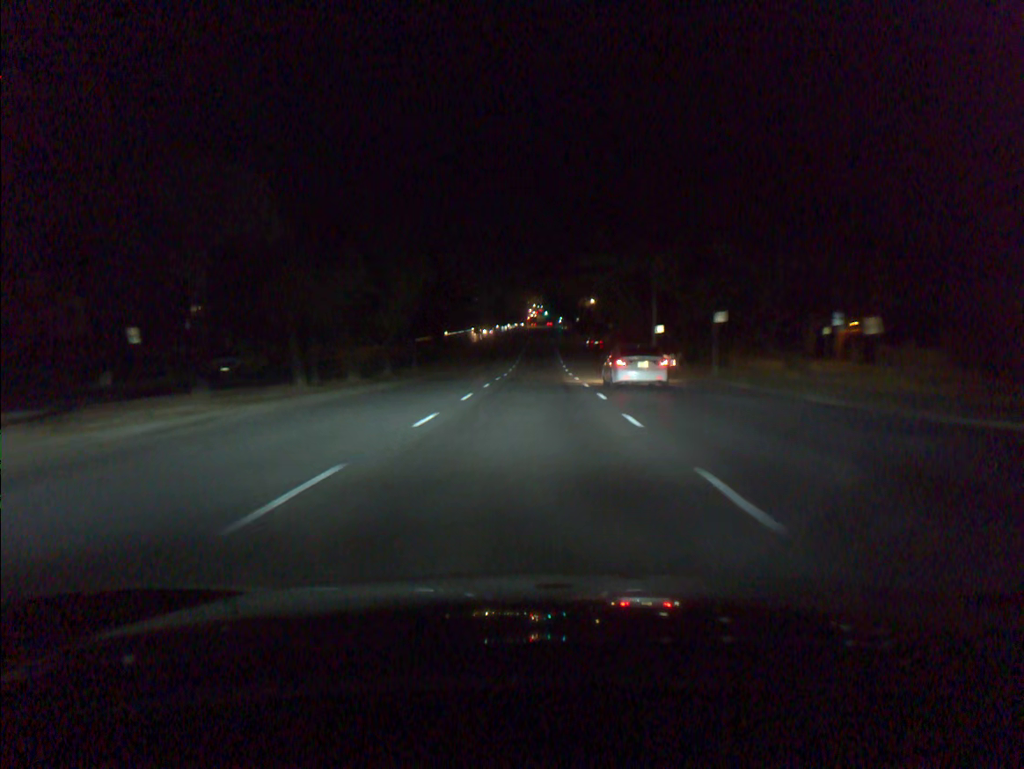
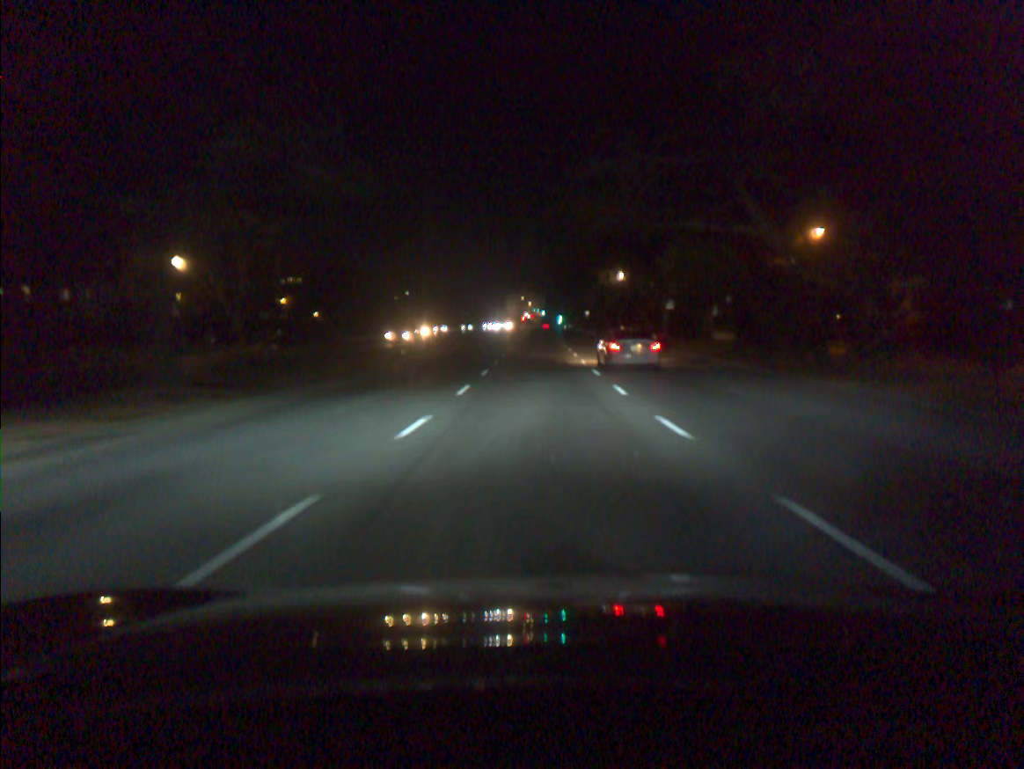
(-0.2, +46.0) m; 0°
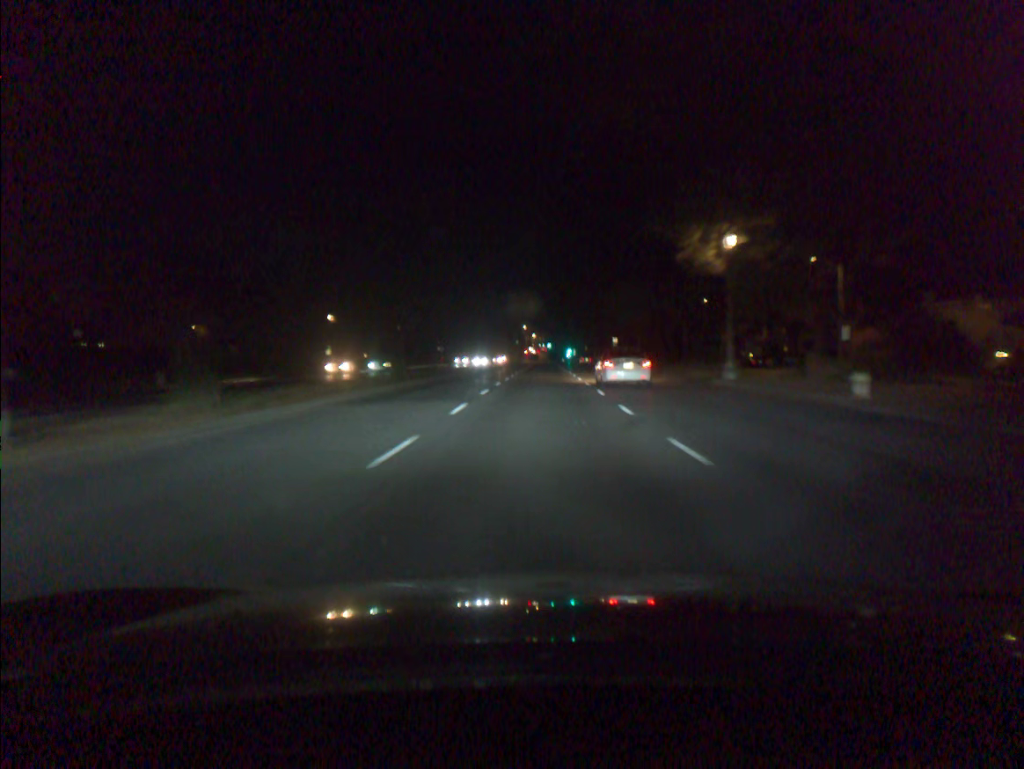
(0.0, +45.1) m; 0°
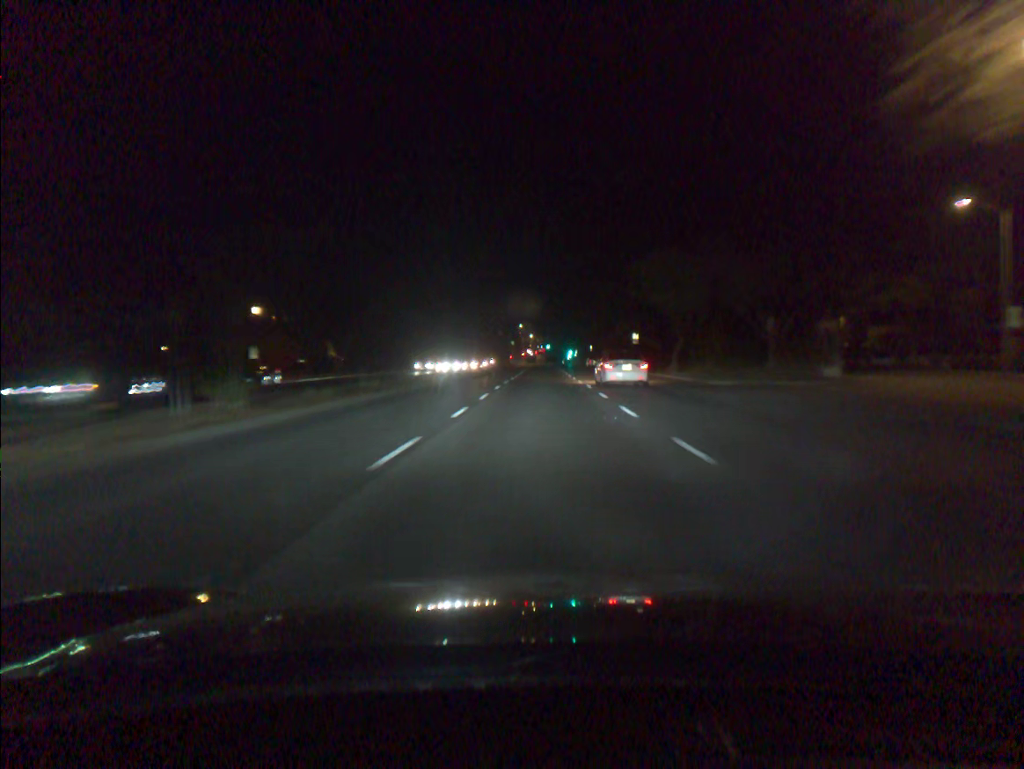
(0.0, +22.3) m; 0°
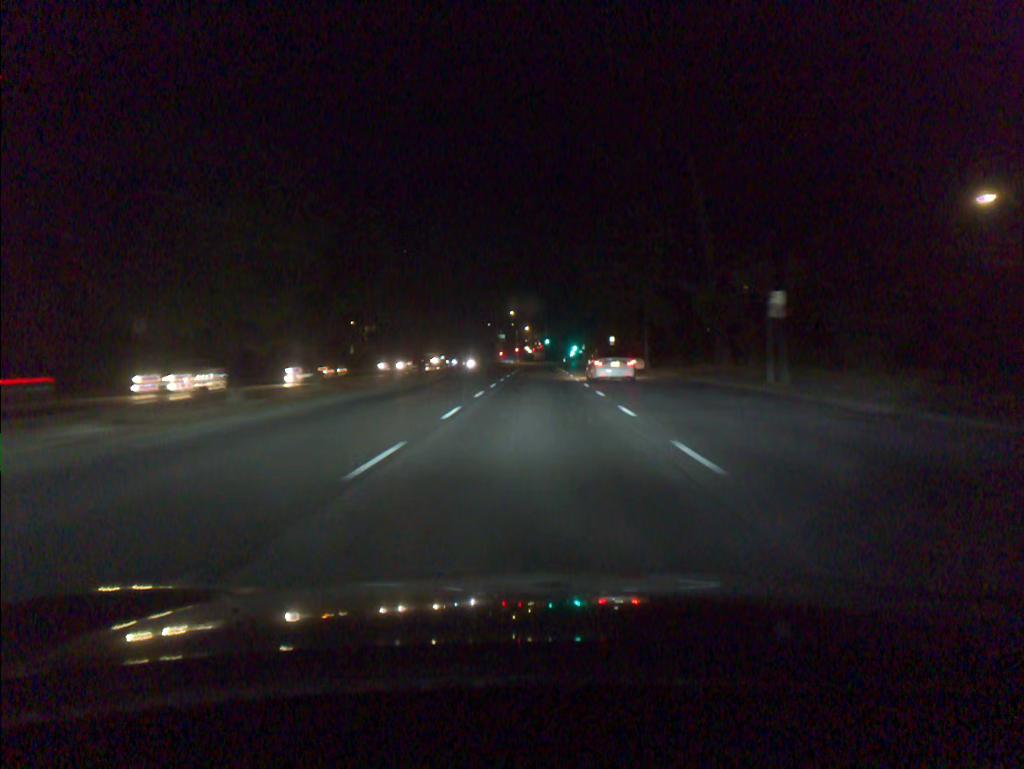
(+0.2, +44.3) m; 0°
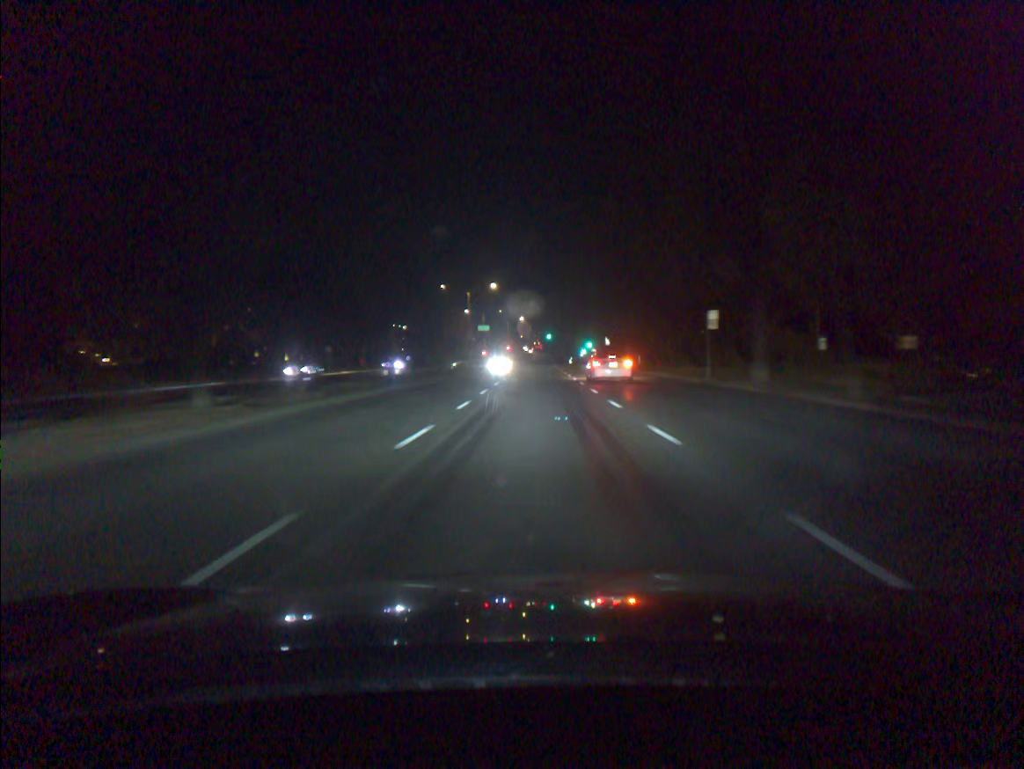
(0.0, +55.8) m; 0°
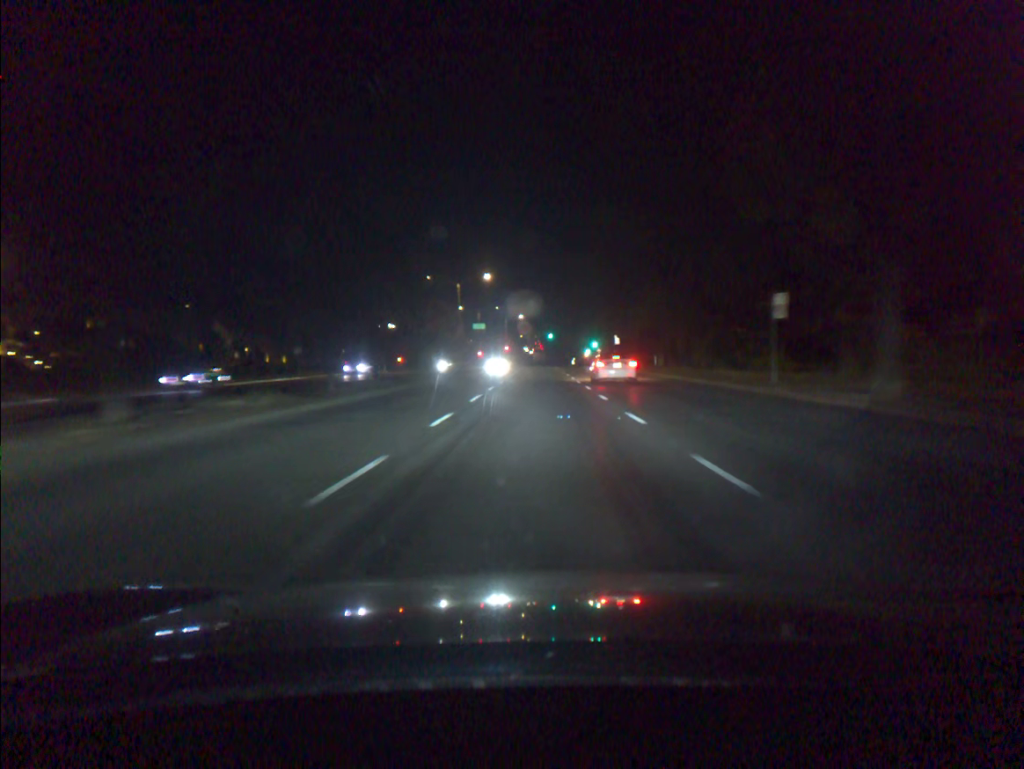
(0.0, +11.2) m; 0°
